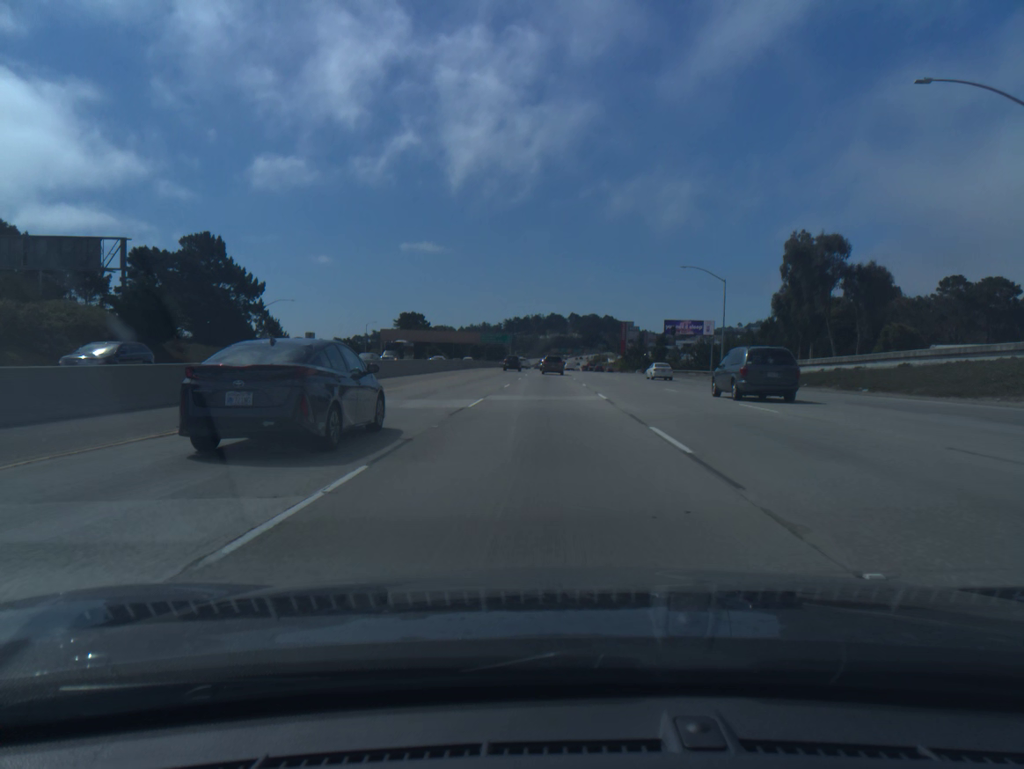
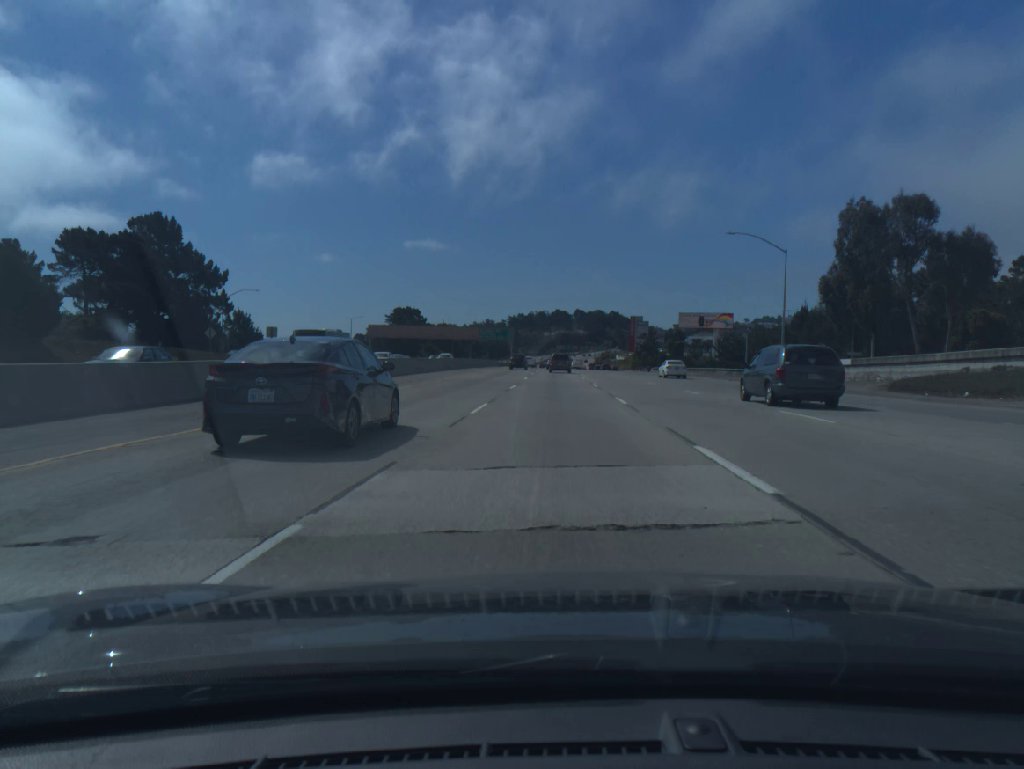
(-0.1, +17.5) m; 0°
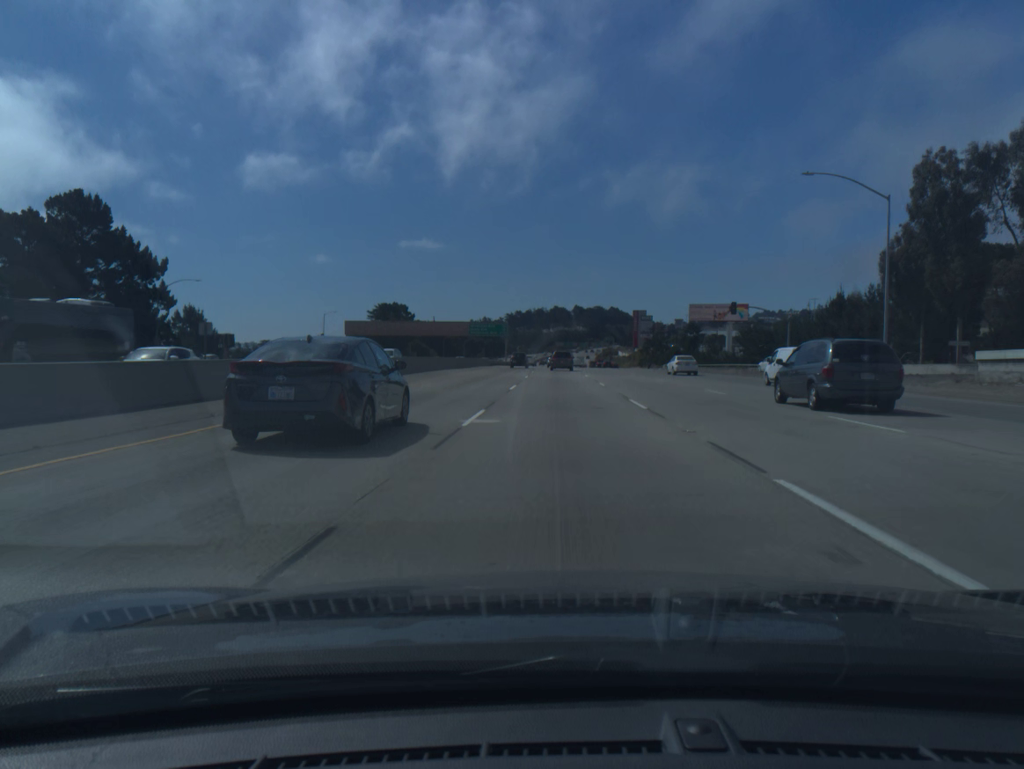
(0.0, +17.6) m; 0°
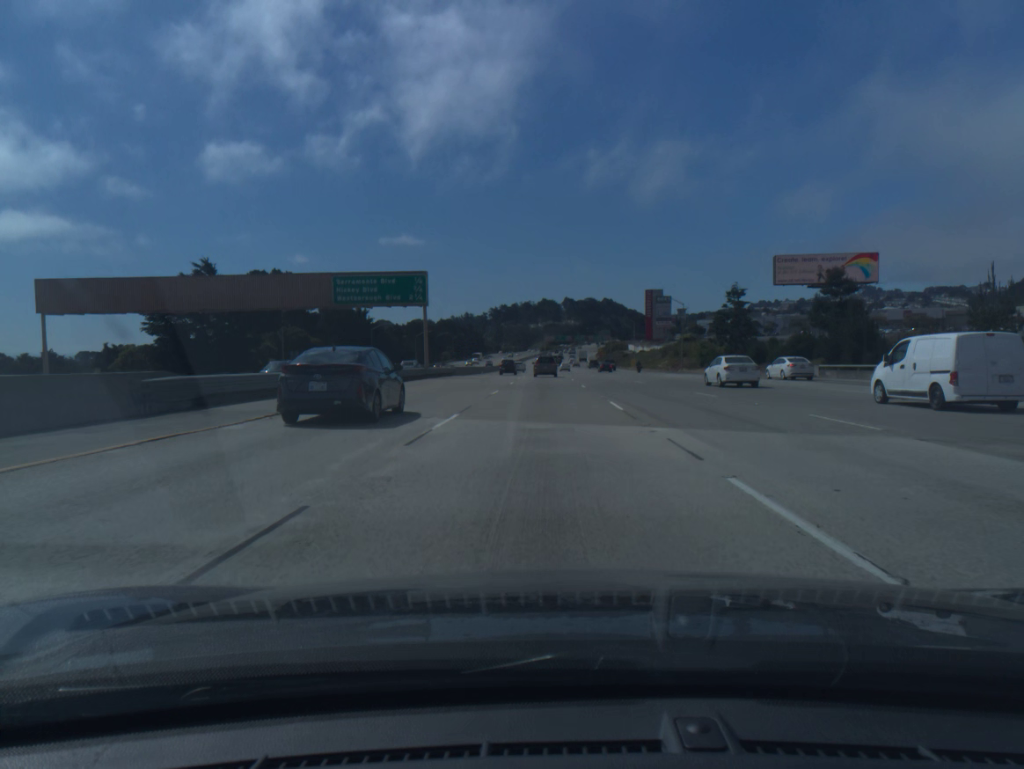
(+1.1, +87.5) m; +1°
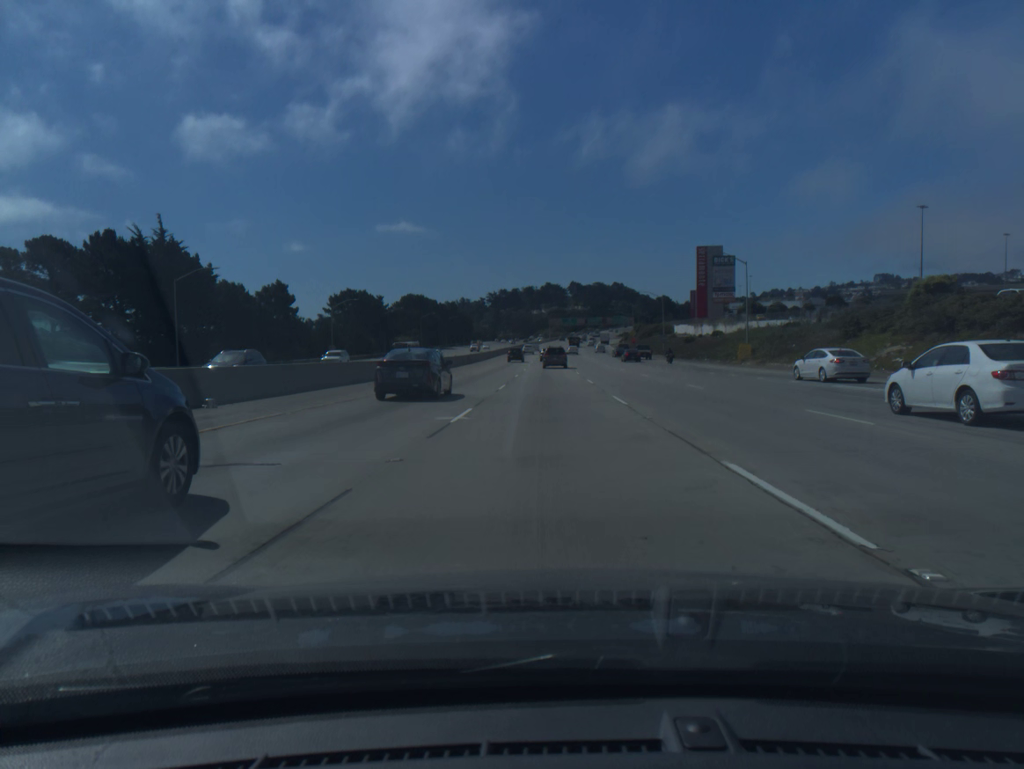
(-0.4, +86.9) m; 0°
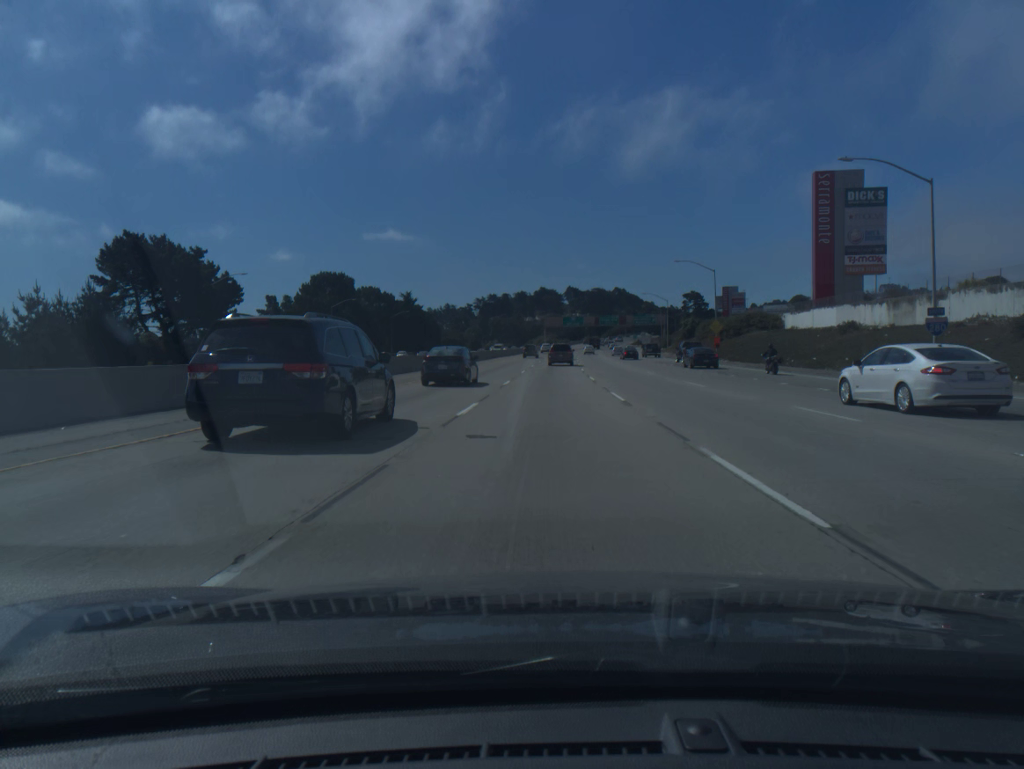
(+0.2, +86.9) m; 0°
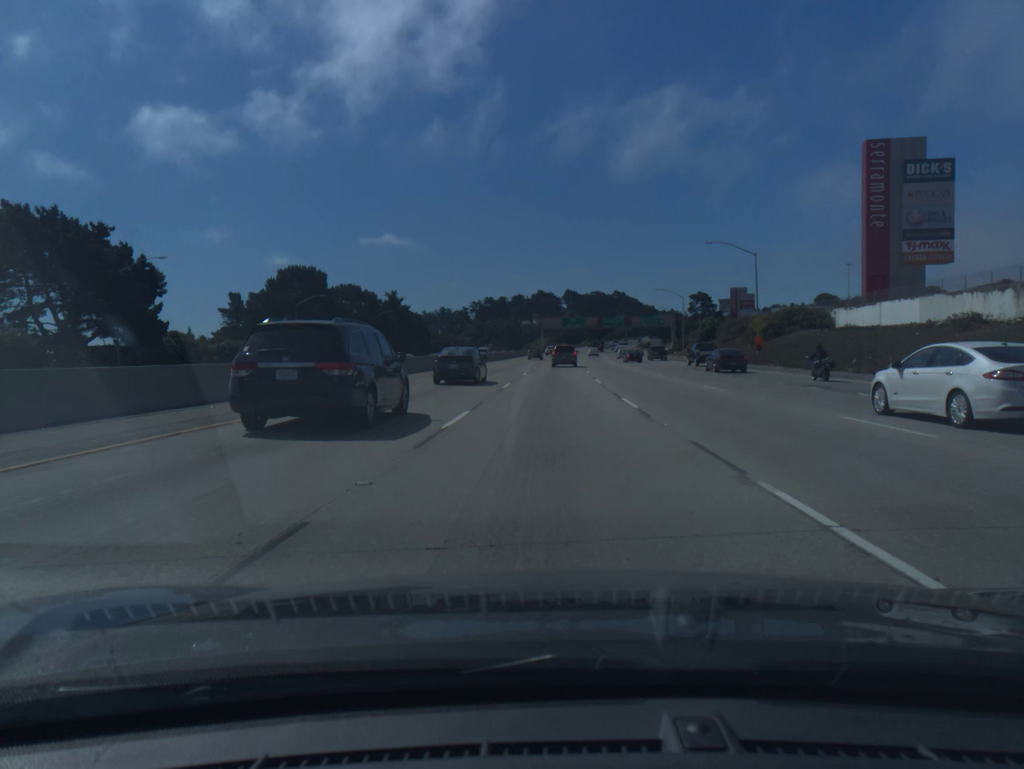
(0.0, +17.3) m; 0°
